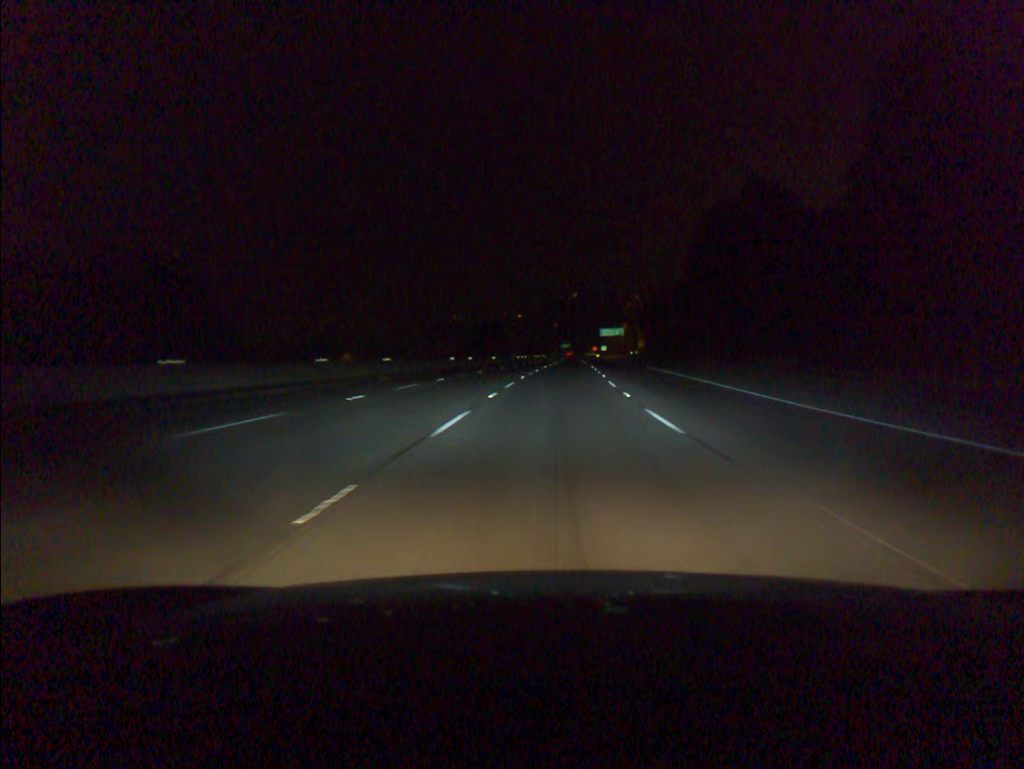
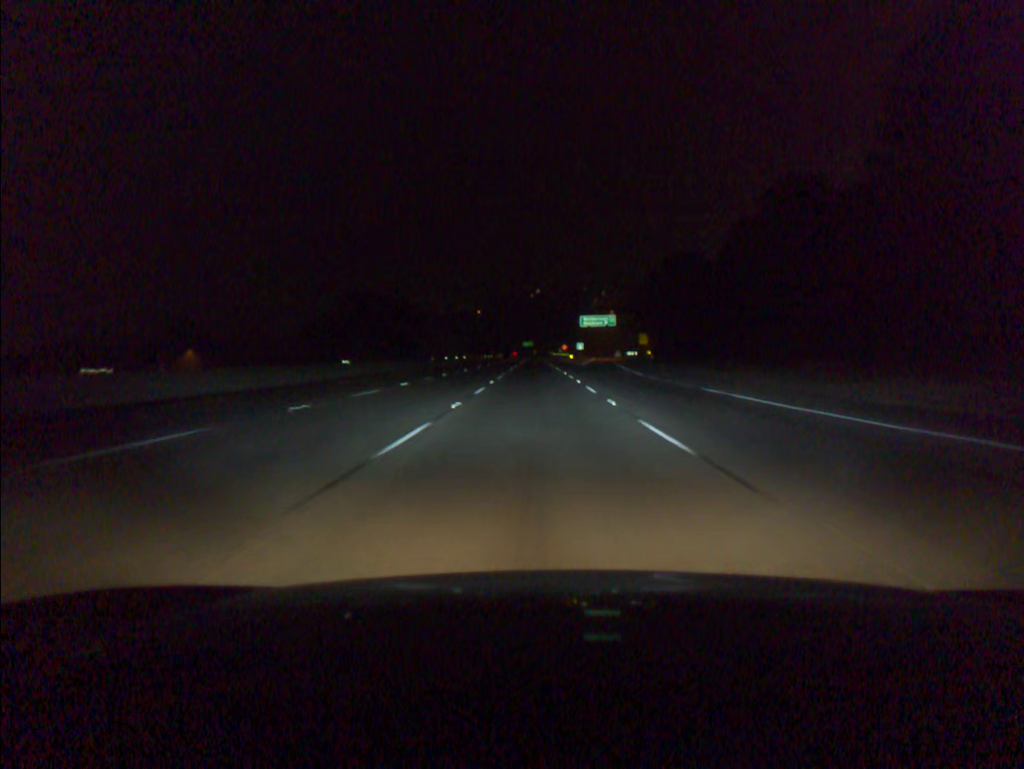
(+2.7, +75.5) m; +3°
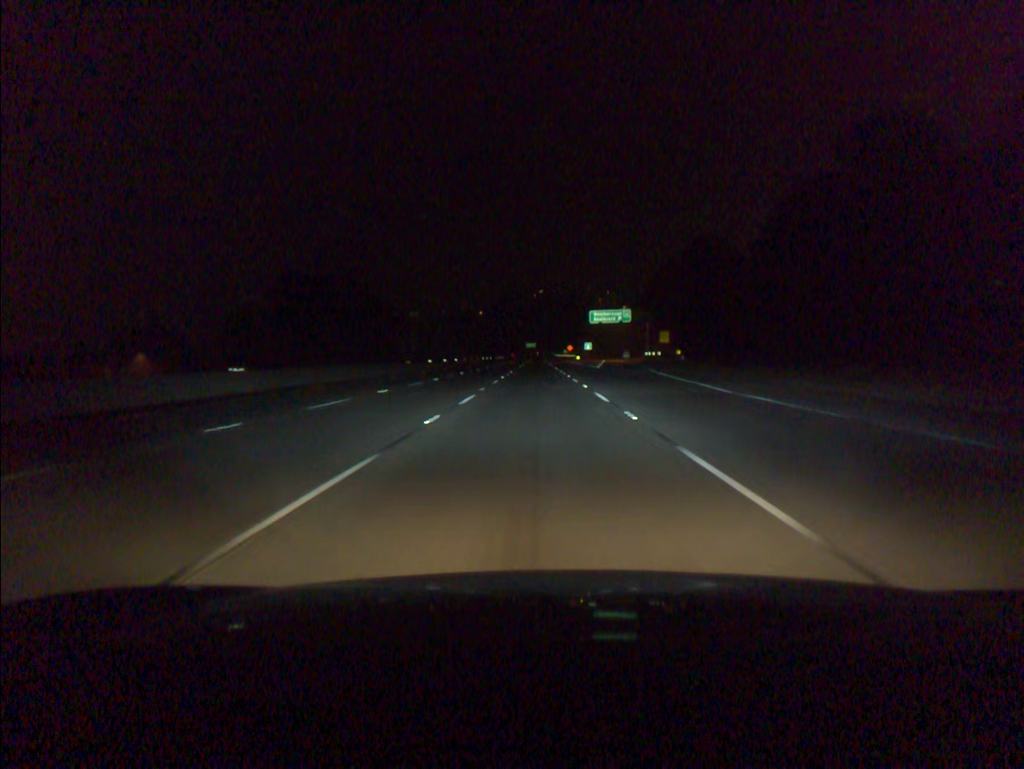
(0.0, +18.9) m; 0°
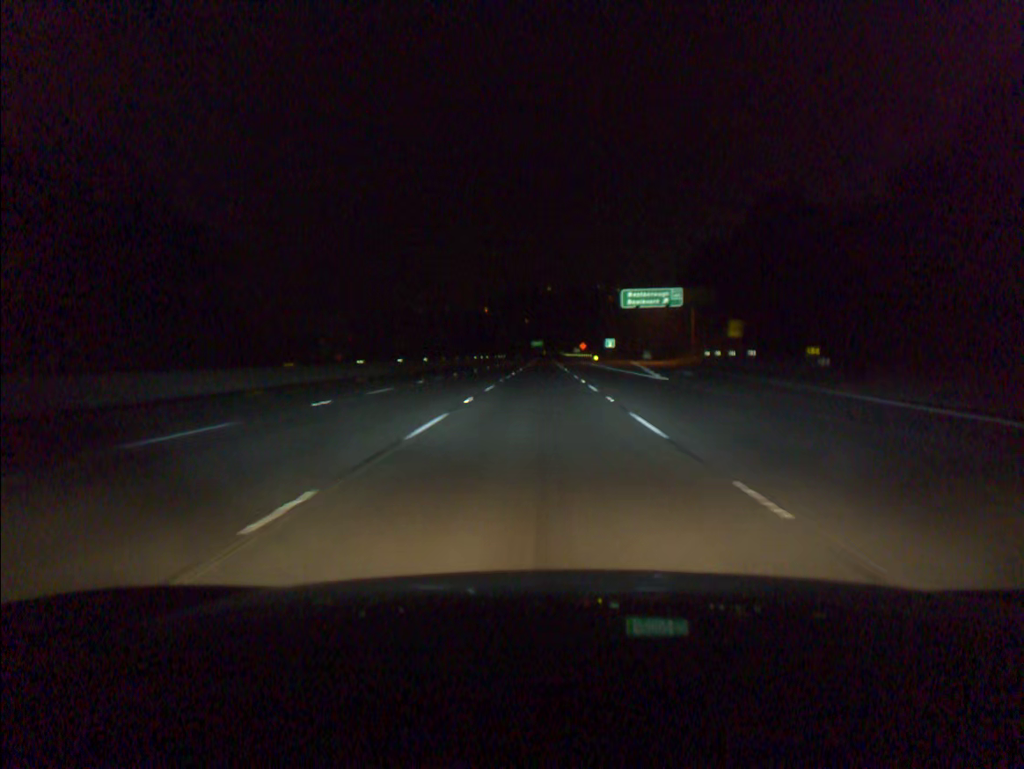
(-0.2, +37.8) m; 0°
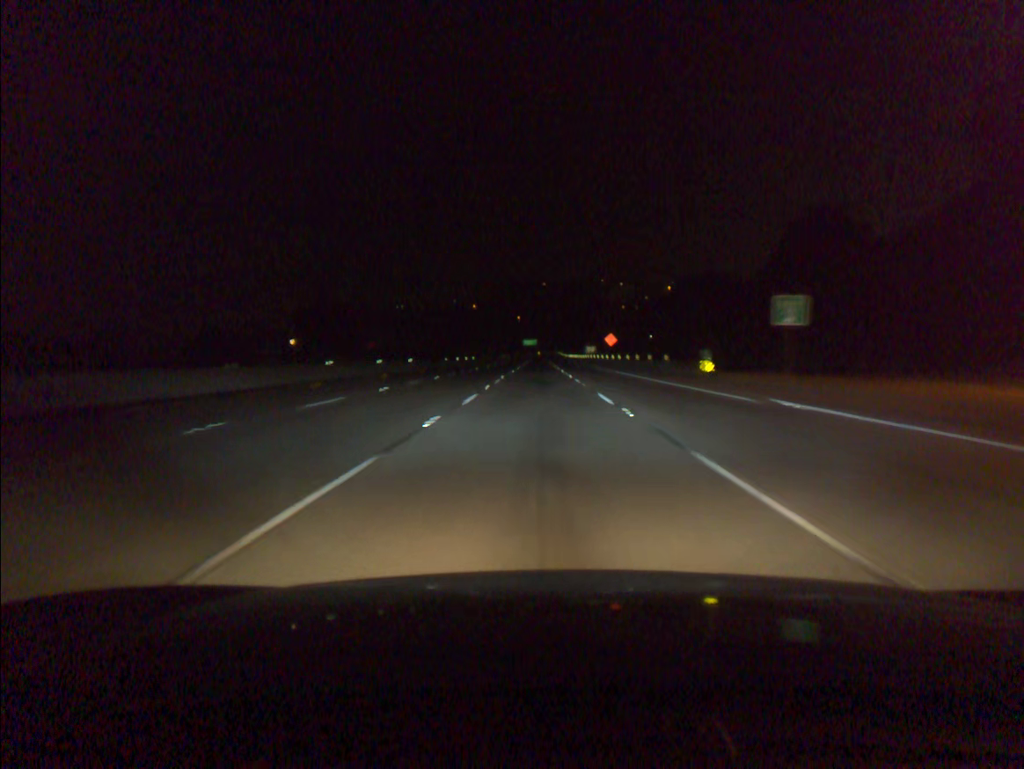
(+0.3, +94.5) m; 0°
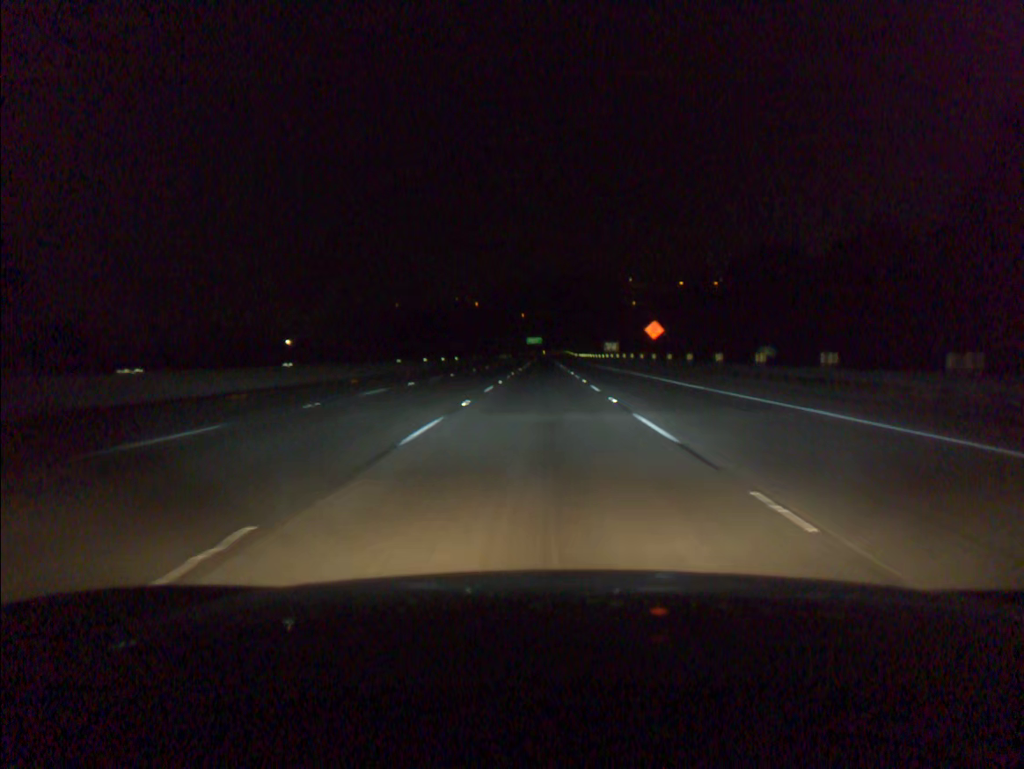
(-0.1, +37.8) m; 0°
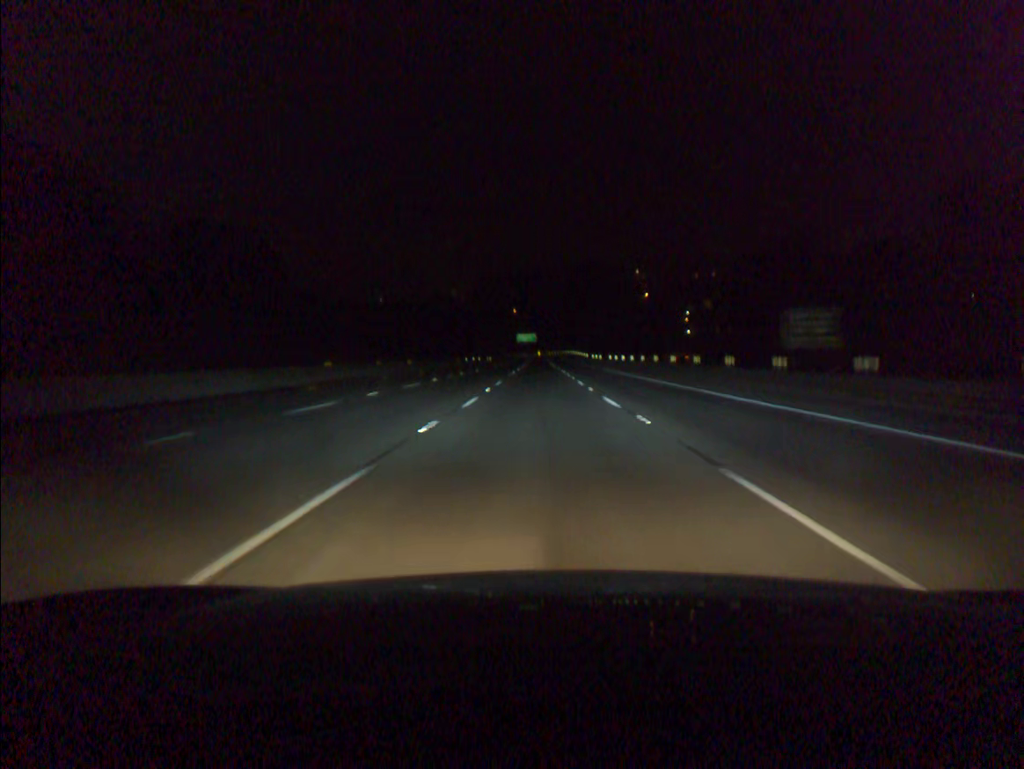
(+0.1, +94.4) m; 0°
